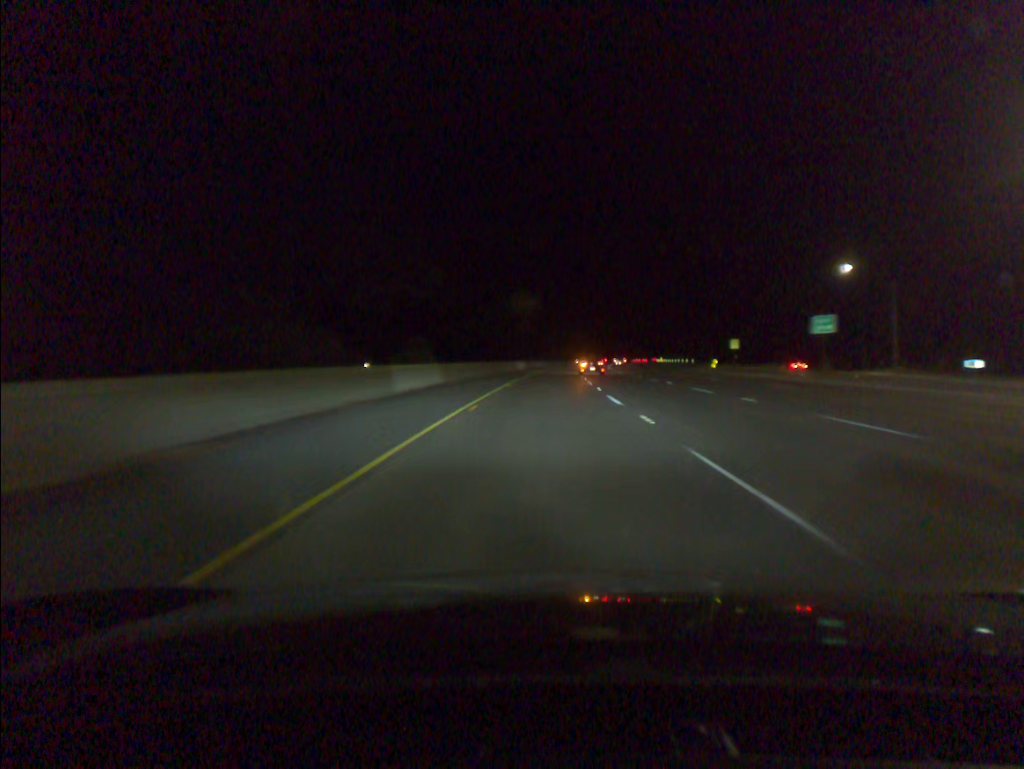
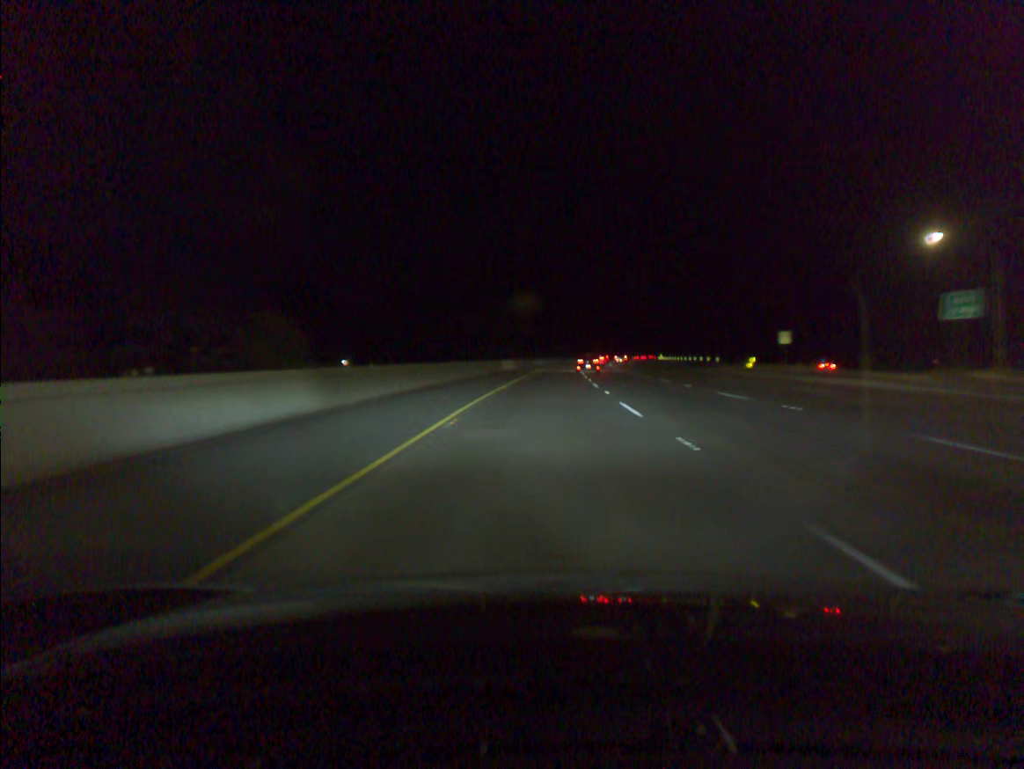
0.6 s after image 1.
(+0.1, +18.8) m; +1°
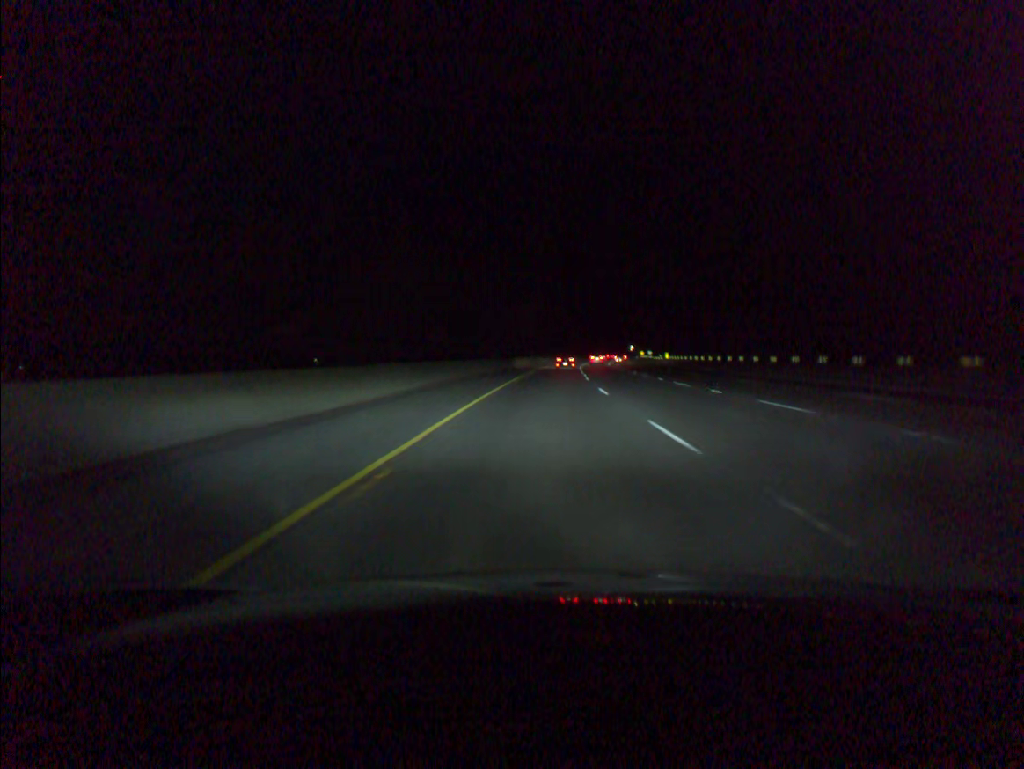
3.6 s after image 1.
(+3.0, +93.7) m; +4°
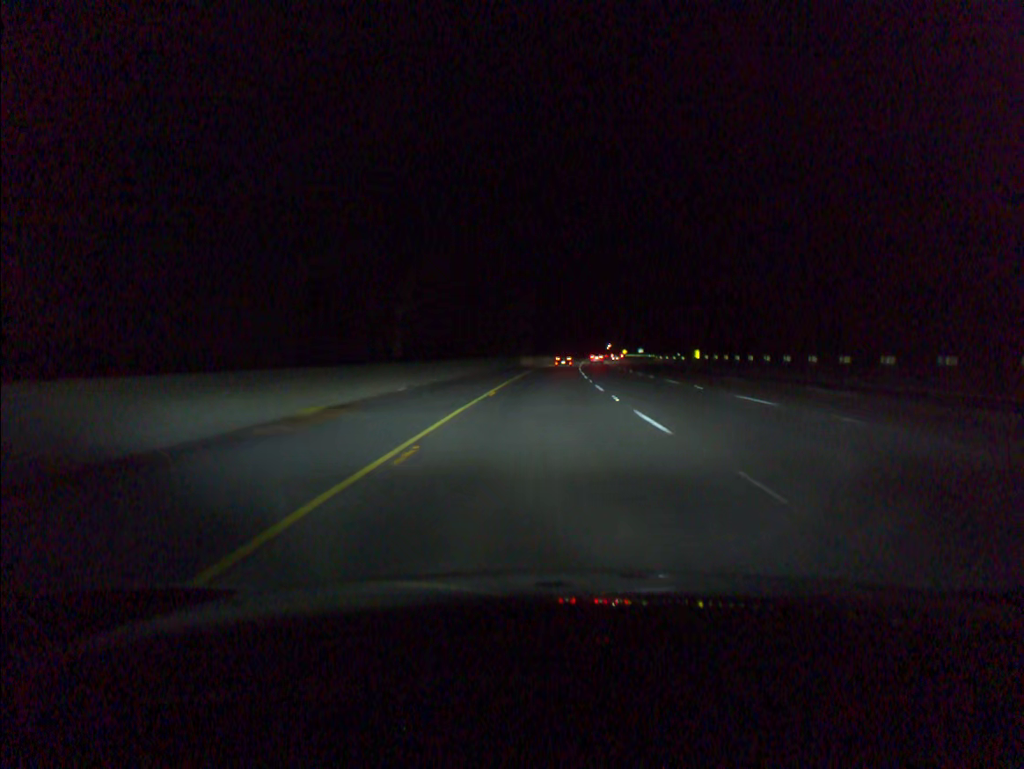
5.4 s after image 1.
(+1.0, +56.0) m; +2°
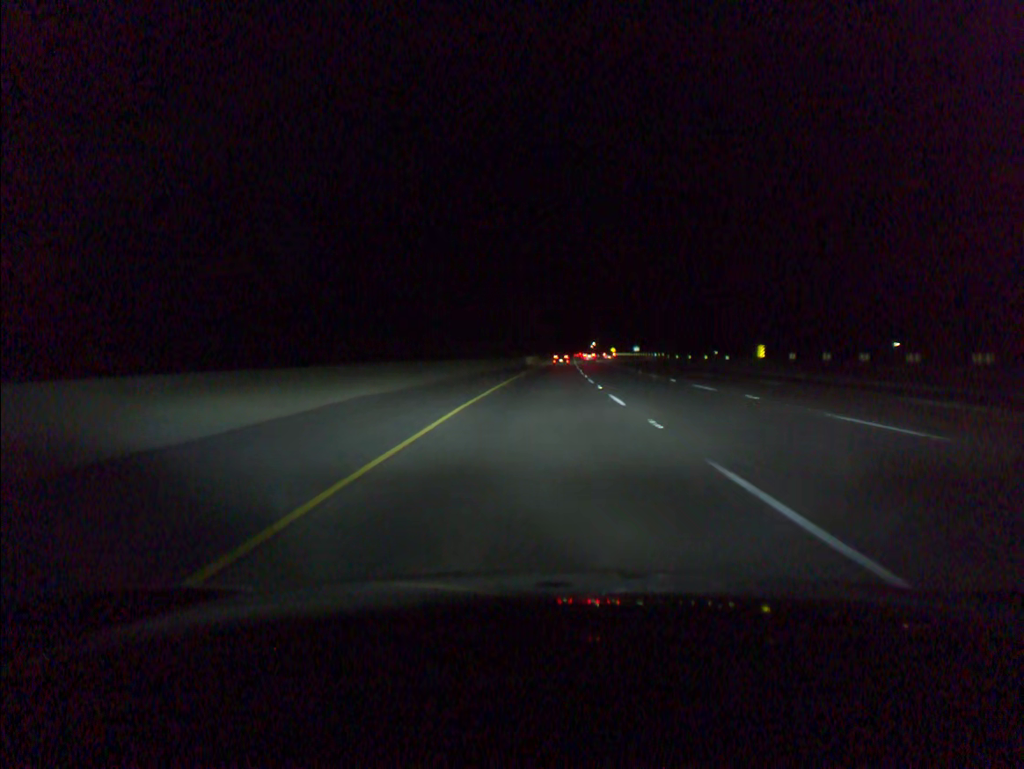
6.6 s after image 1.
(+0.5, +37.3) m; +1°
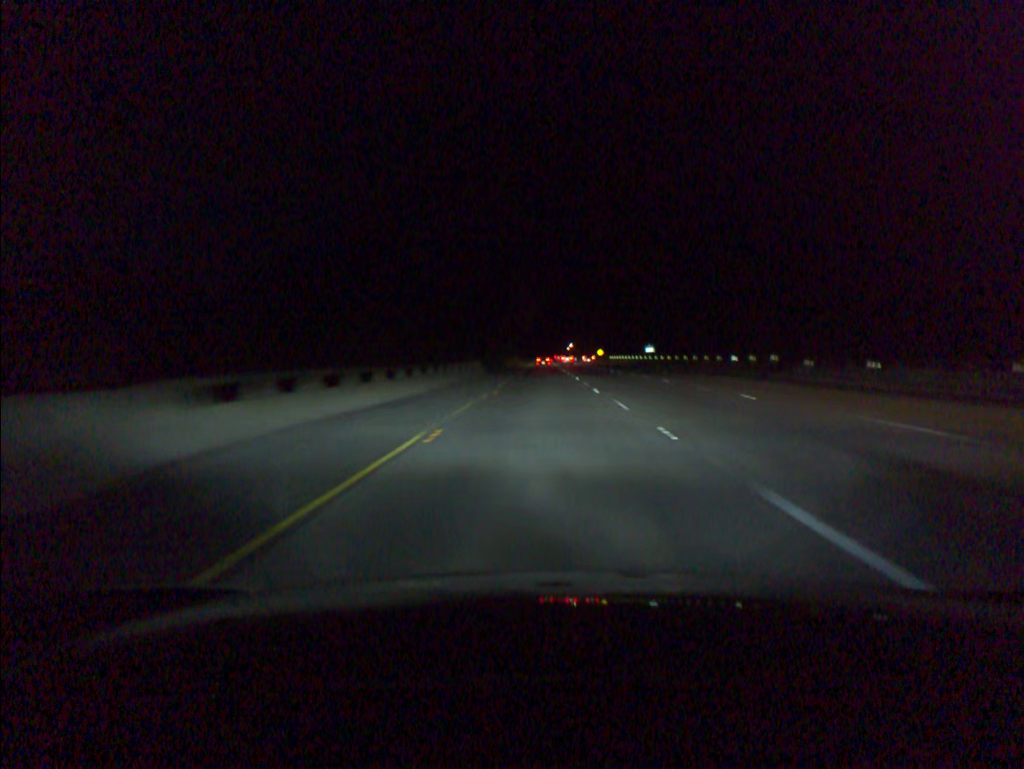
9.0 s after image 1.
(+1.6, +74.4) m; +2°
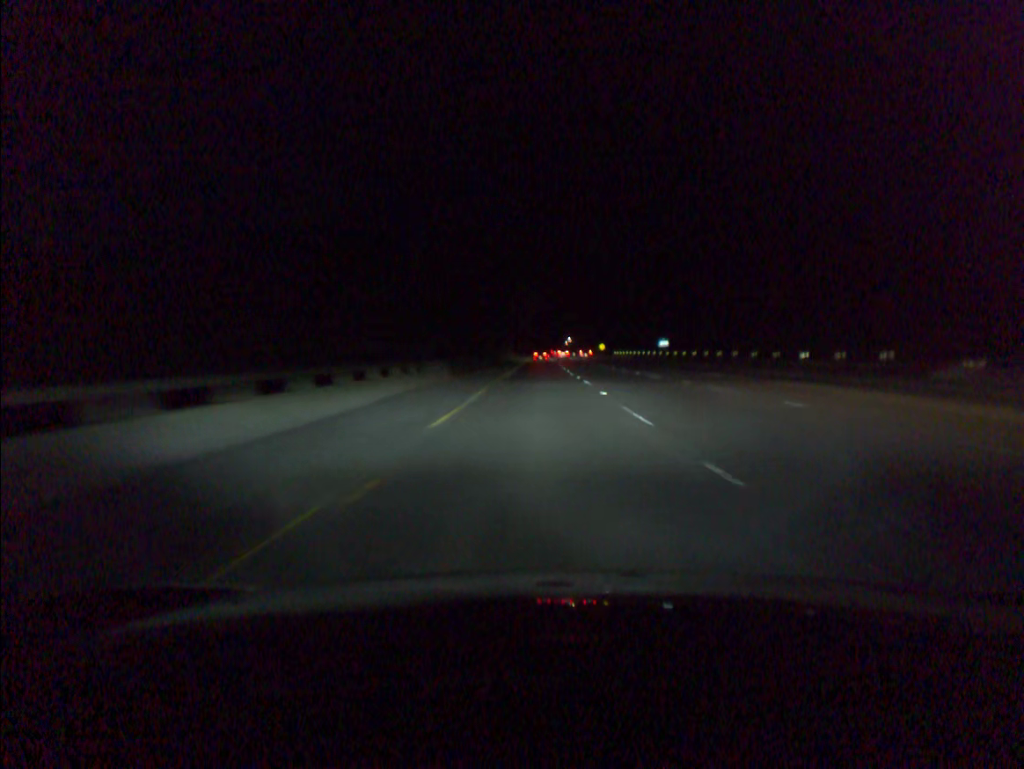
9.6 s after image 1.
(0.0, +18.6) m; 0°
